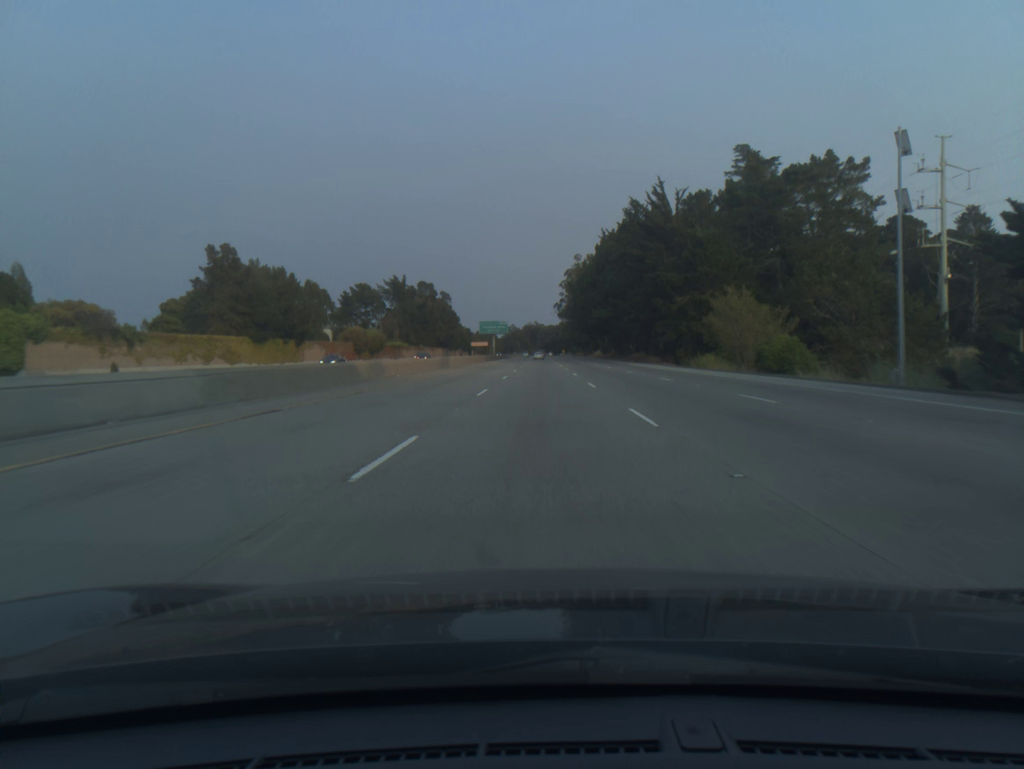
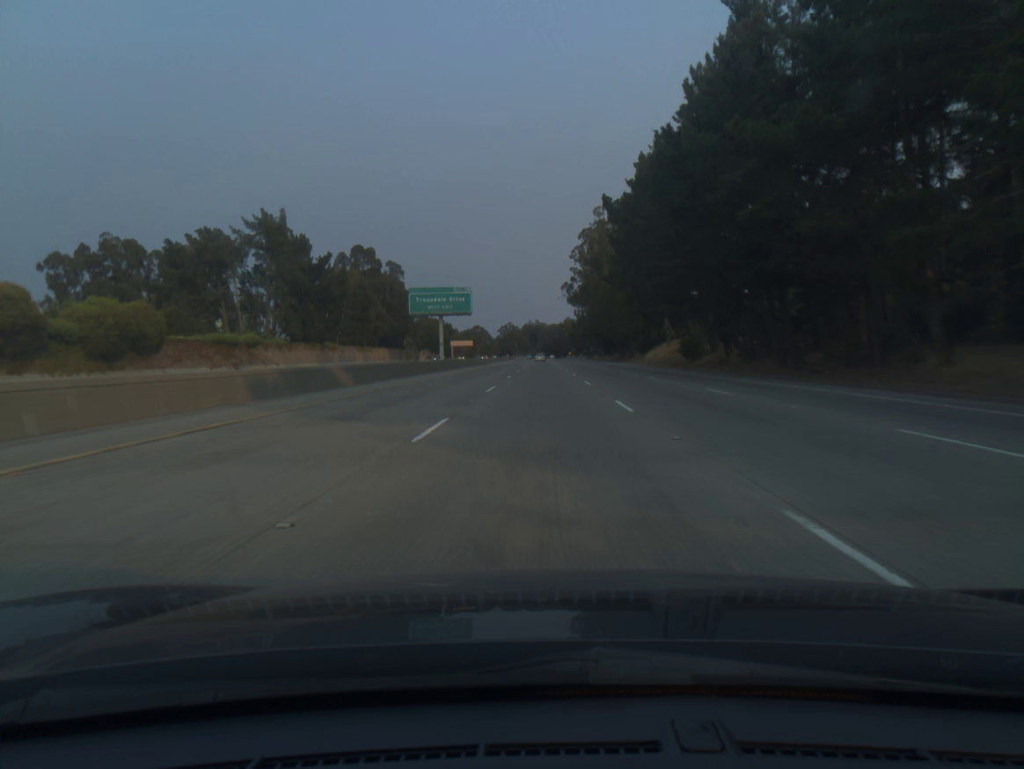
(-0.4, +98.2) m; 0°
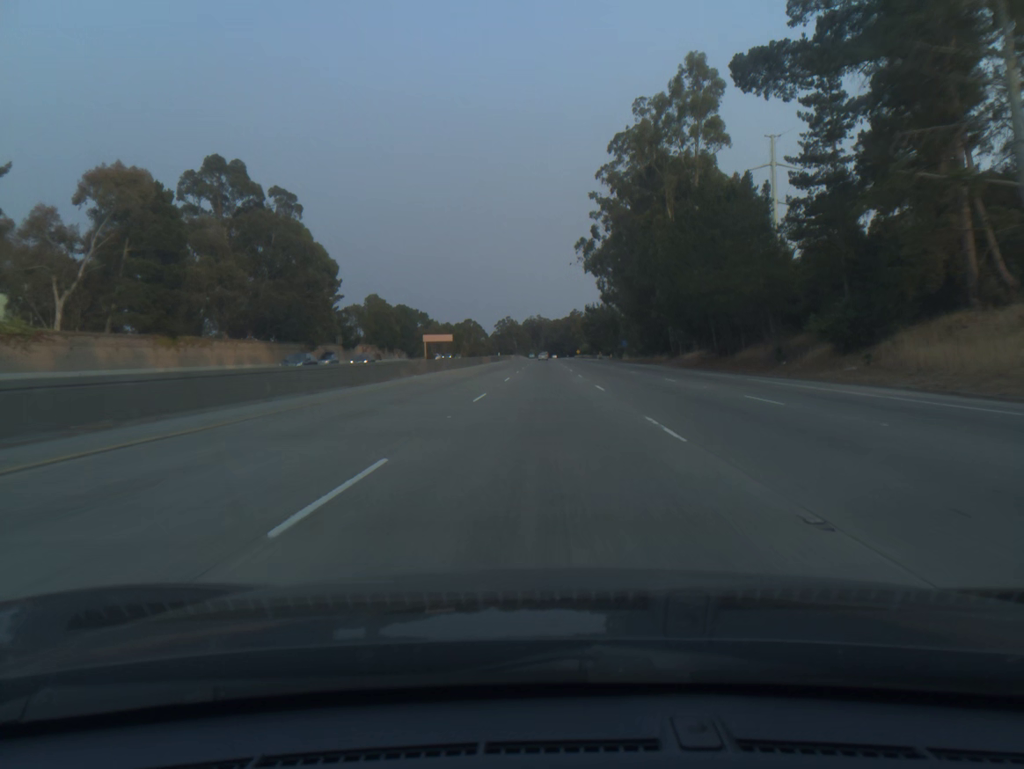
(-0.1, +78.6) m; 0°
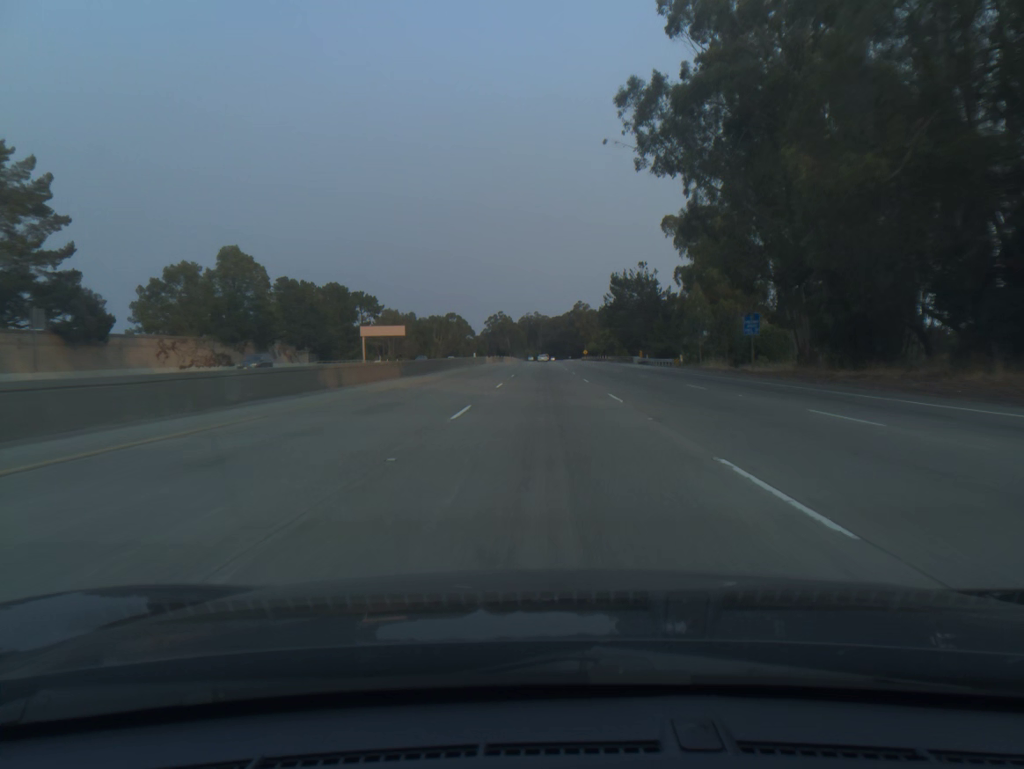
(+0.1, +78.5) m; 0°
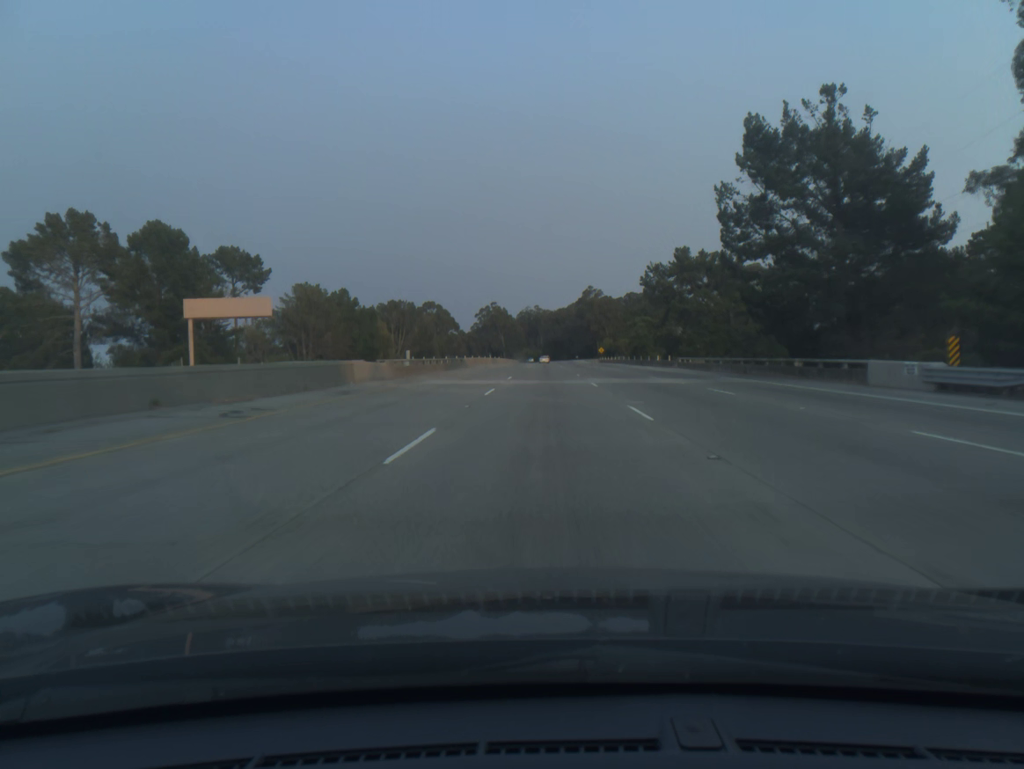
(0.0, +78.5) m; 0°
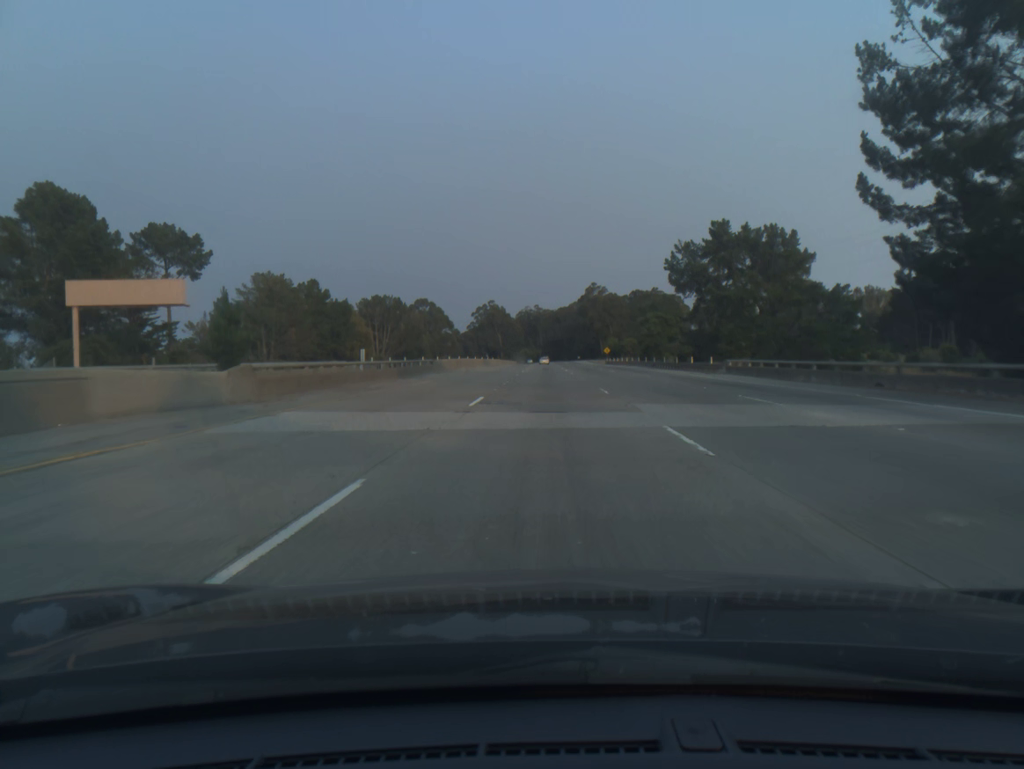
(0.0, +19.6) m; 0°
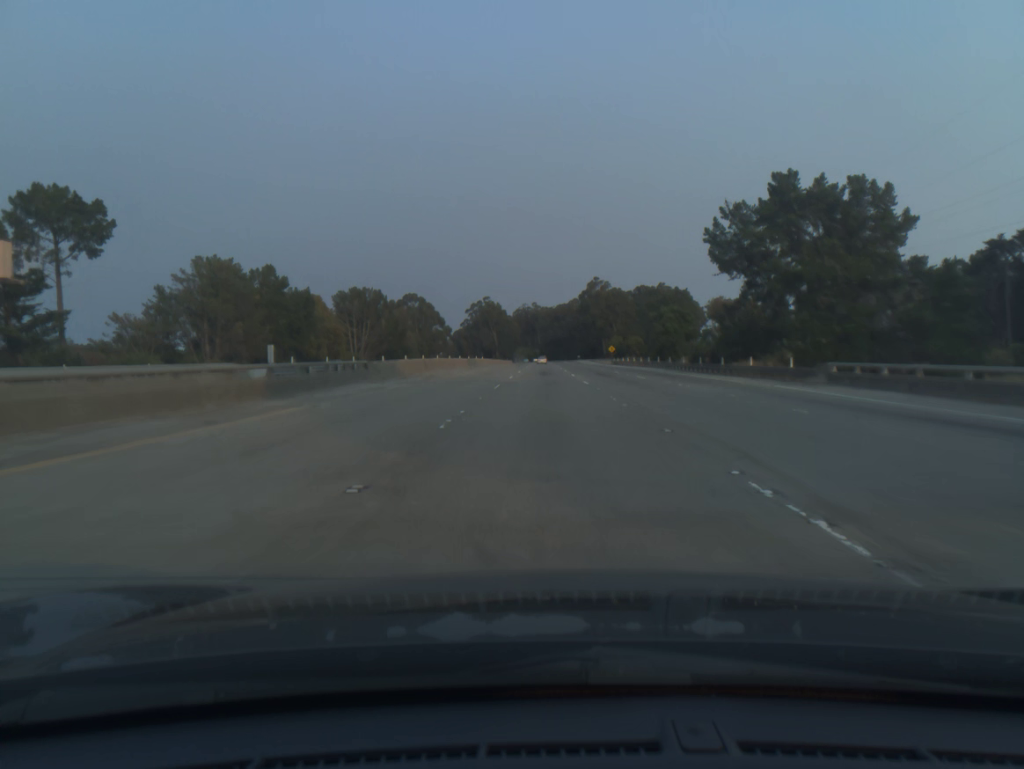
(0.0, +19.6) m; 0°
